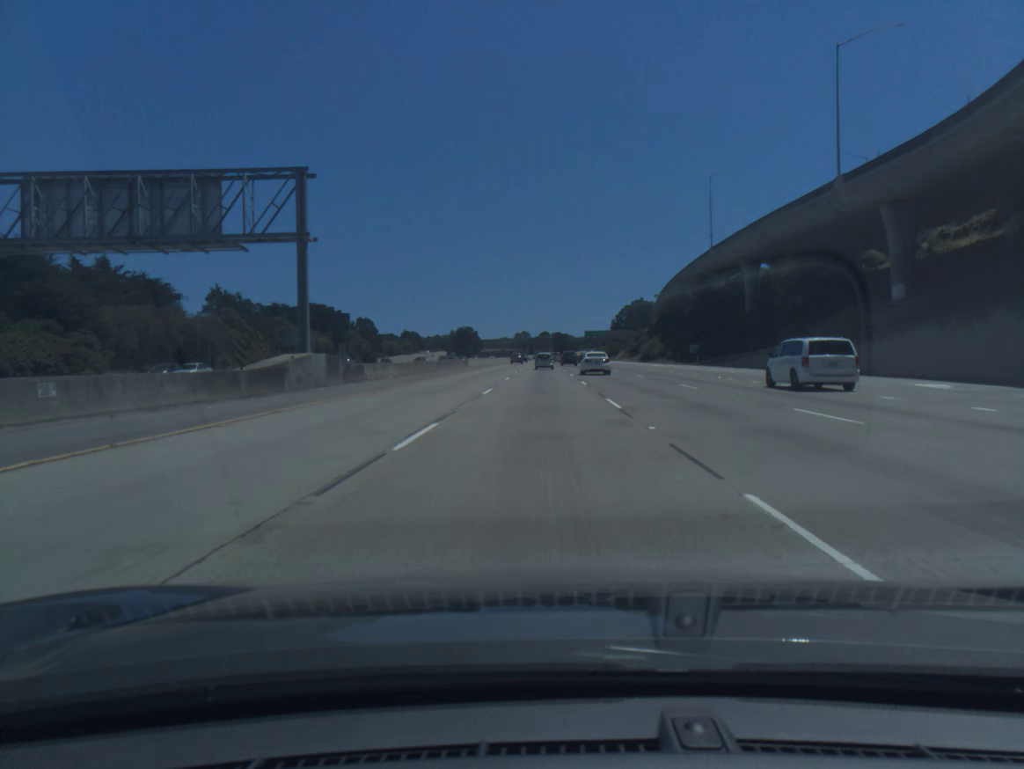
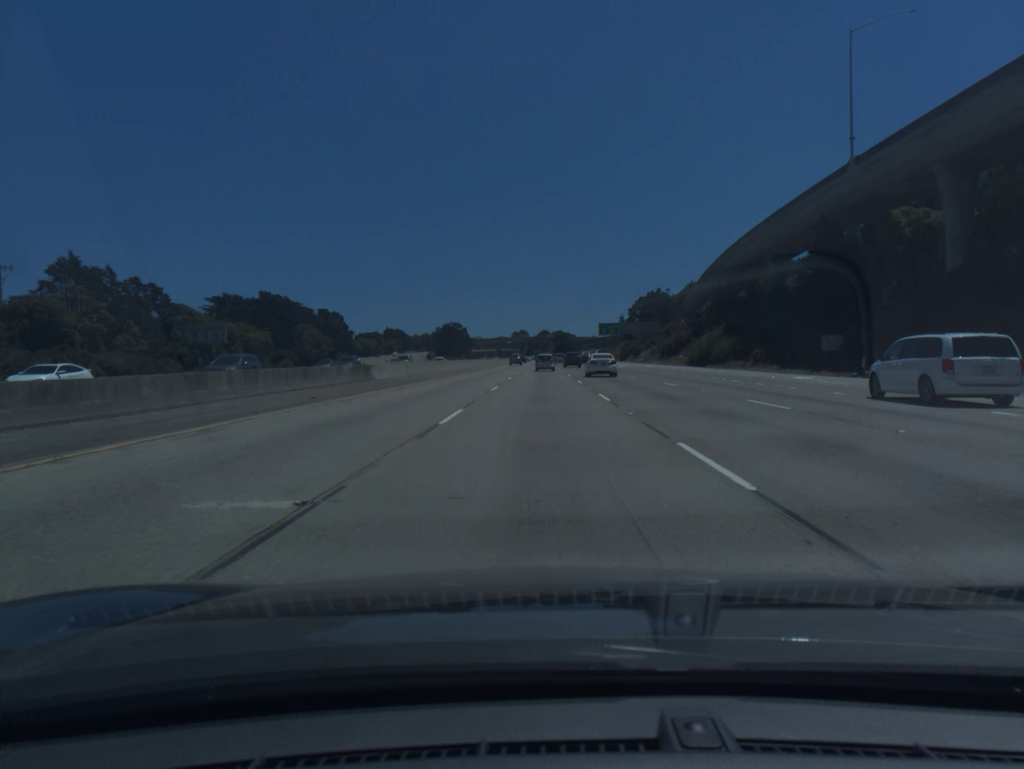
(-0.1, +54.3) m; 0°
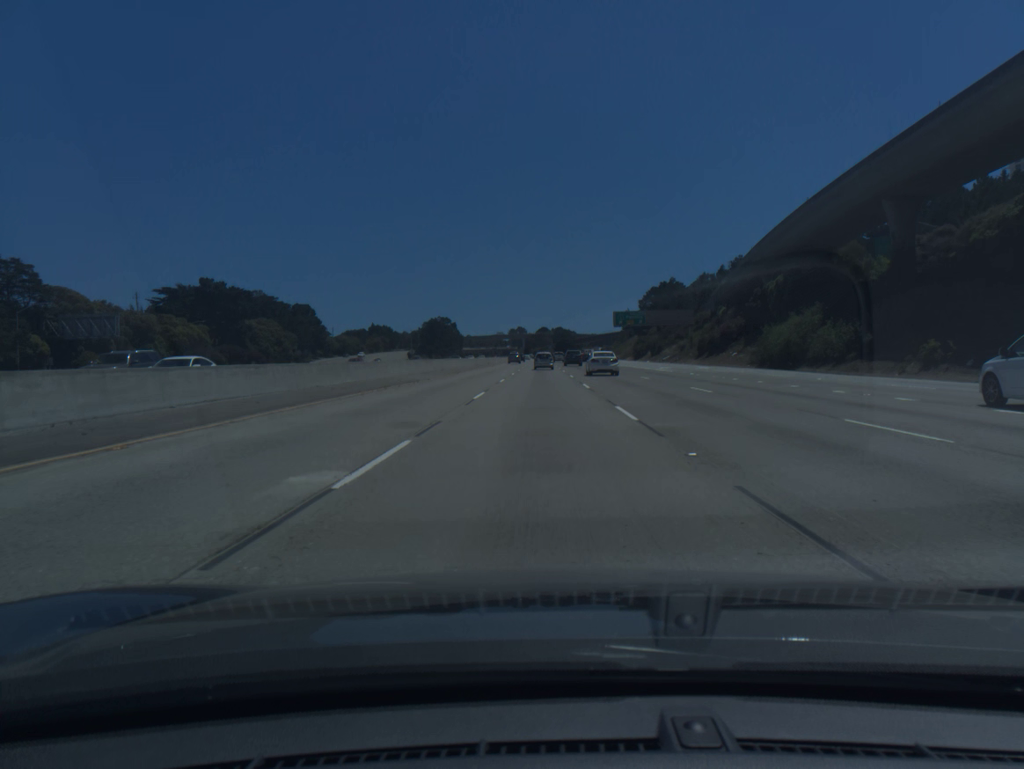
(+0.1, +36.2) m; 0°
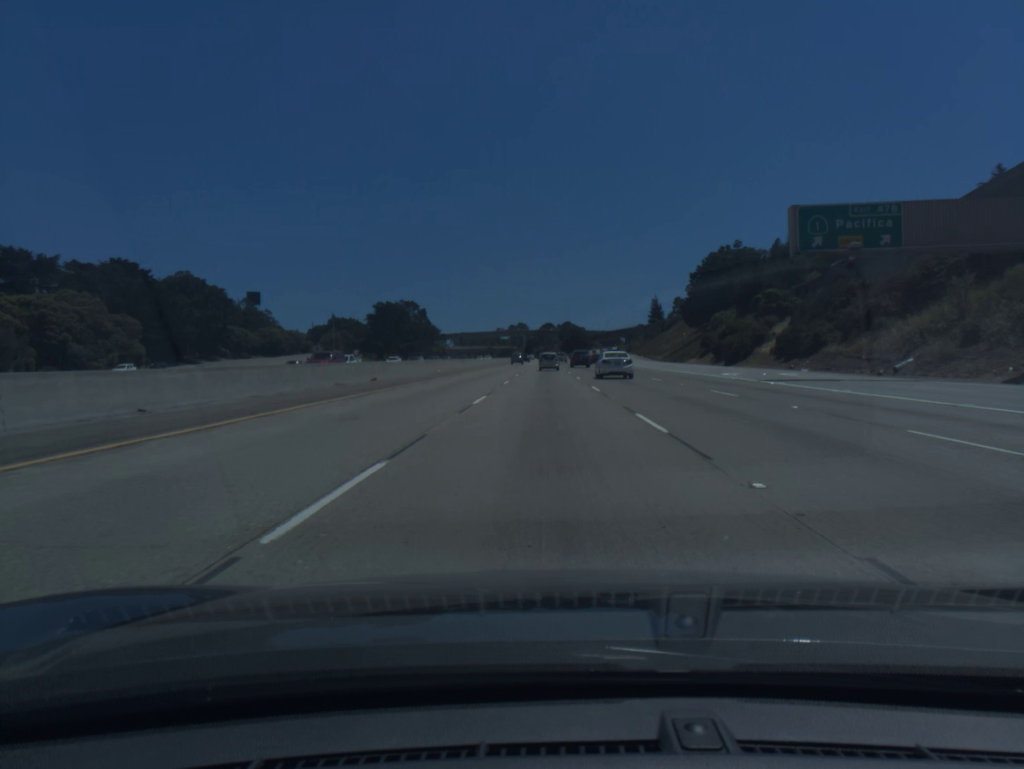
(-0.3, +90.2) m; 0°
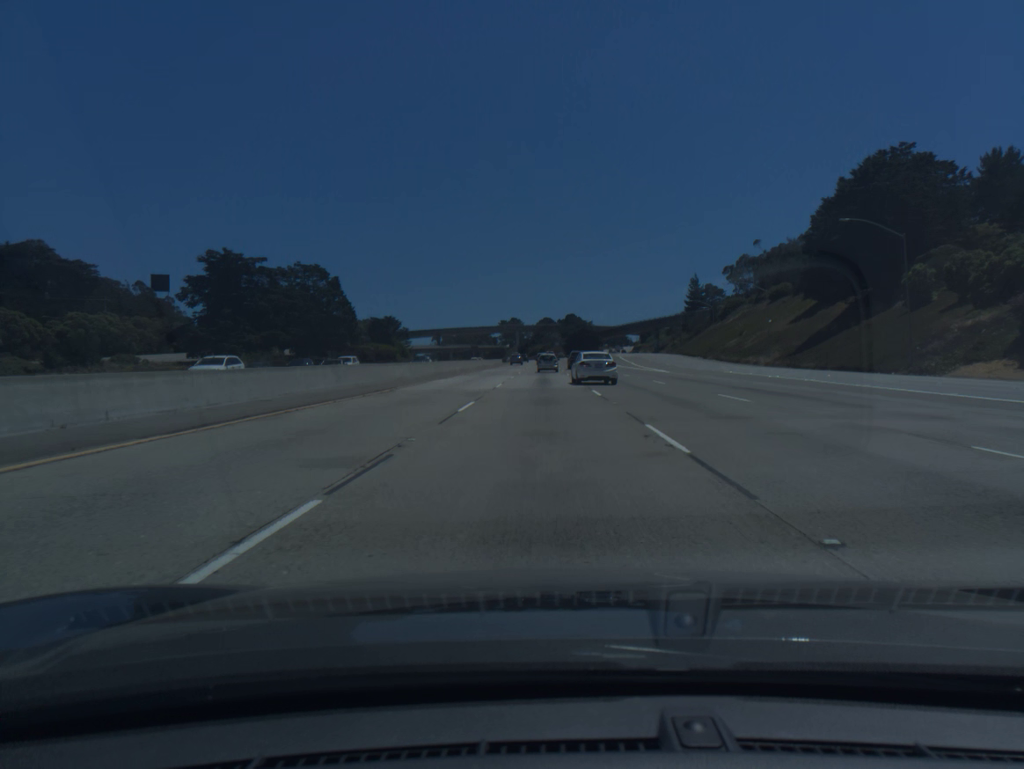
(+0.2, +89.9) m; 0°
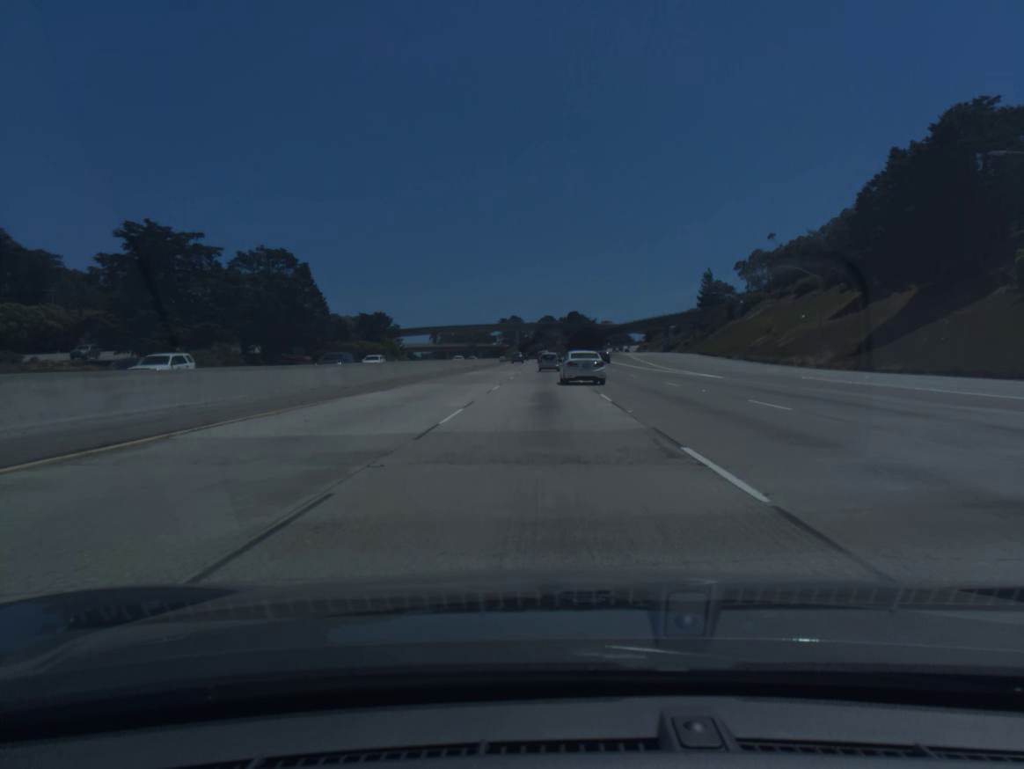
(0.0, +18.0) m; 0°
